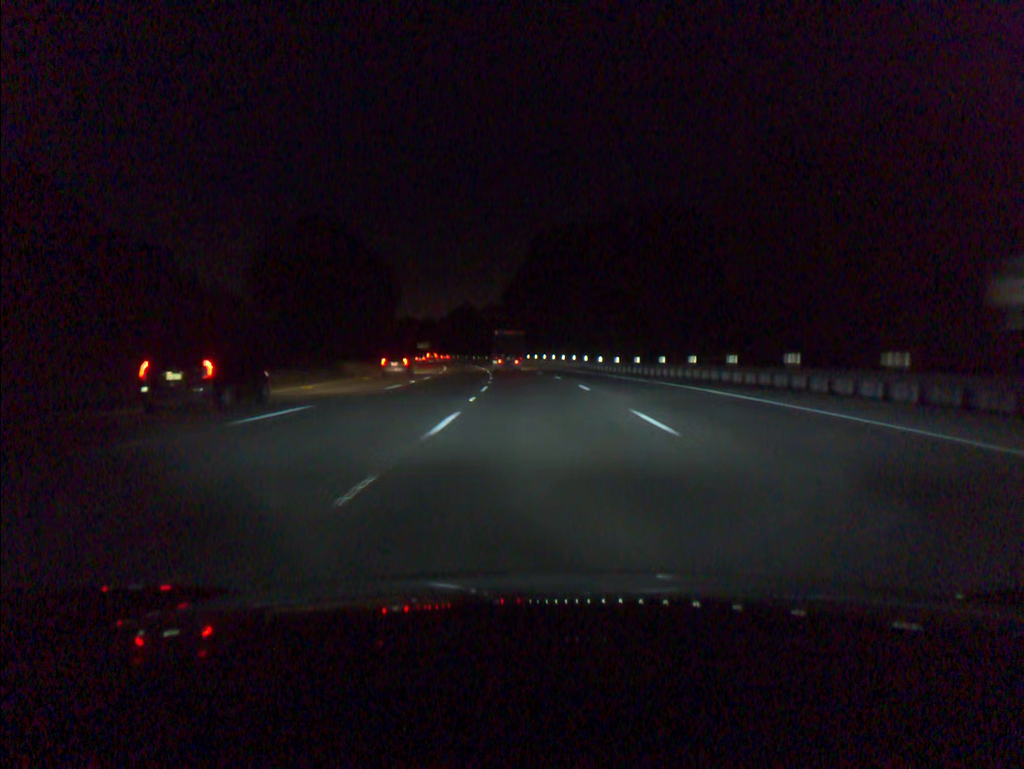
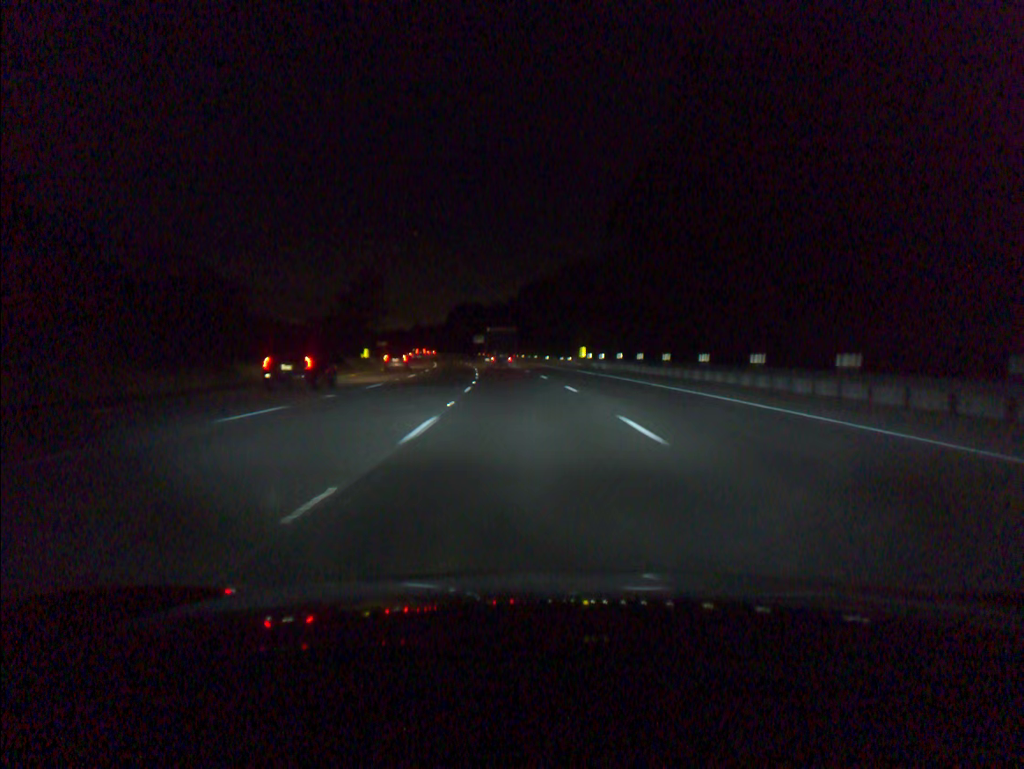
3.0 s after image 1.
(-4.3, +88.8) m; -7°
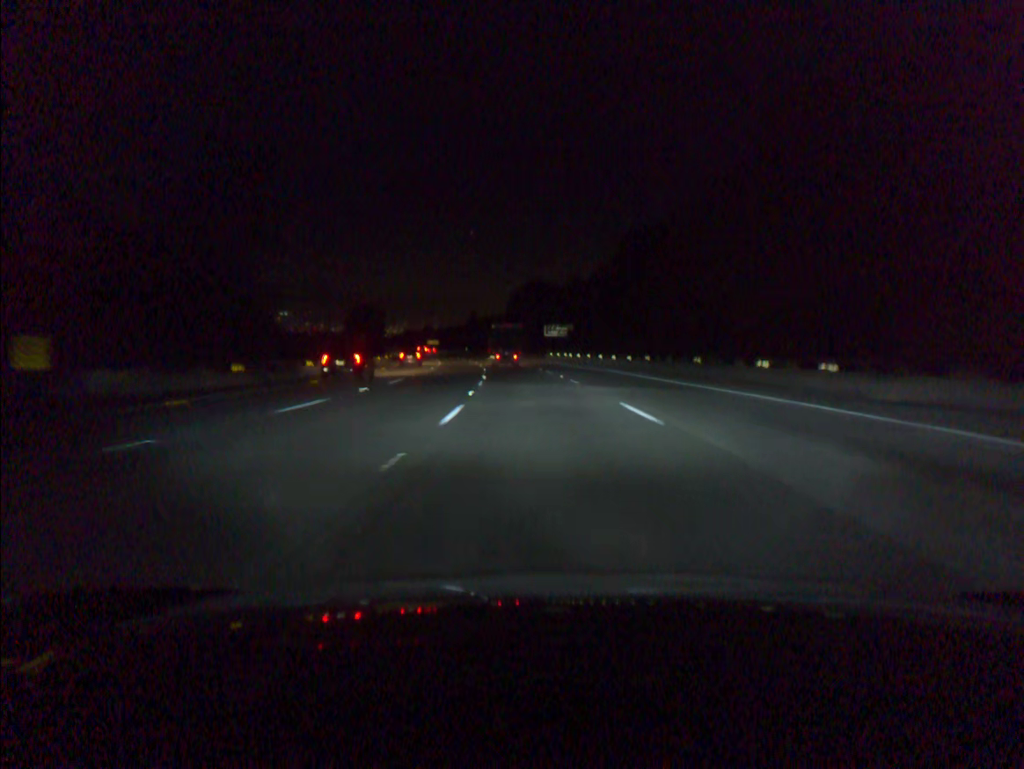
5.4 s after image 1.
(-3.8, +70.7) m; -6°
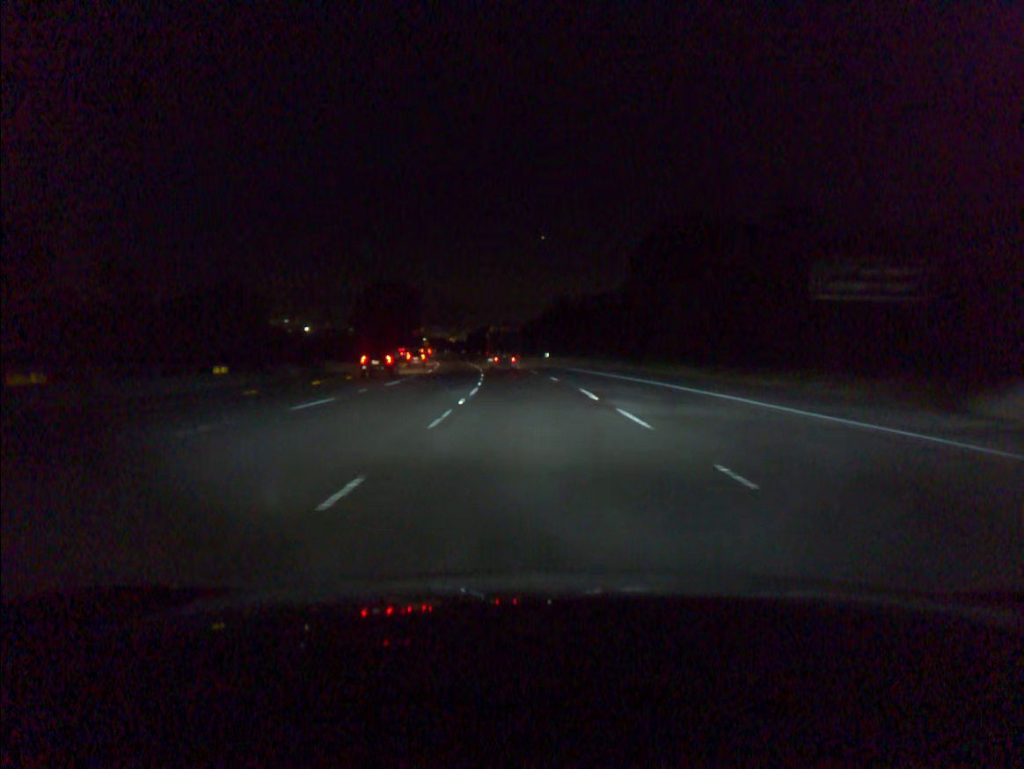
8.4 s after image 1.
(-5.2, +87.8) m; -7°
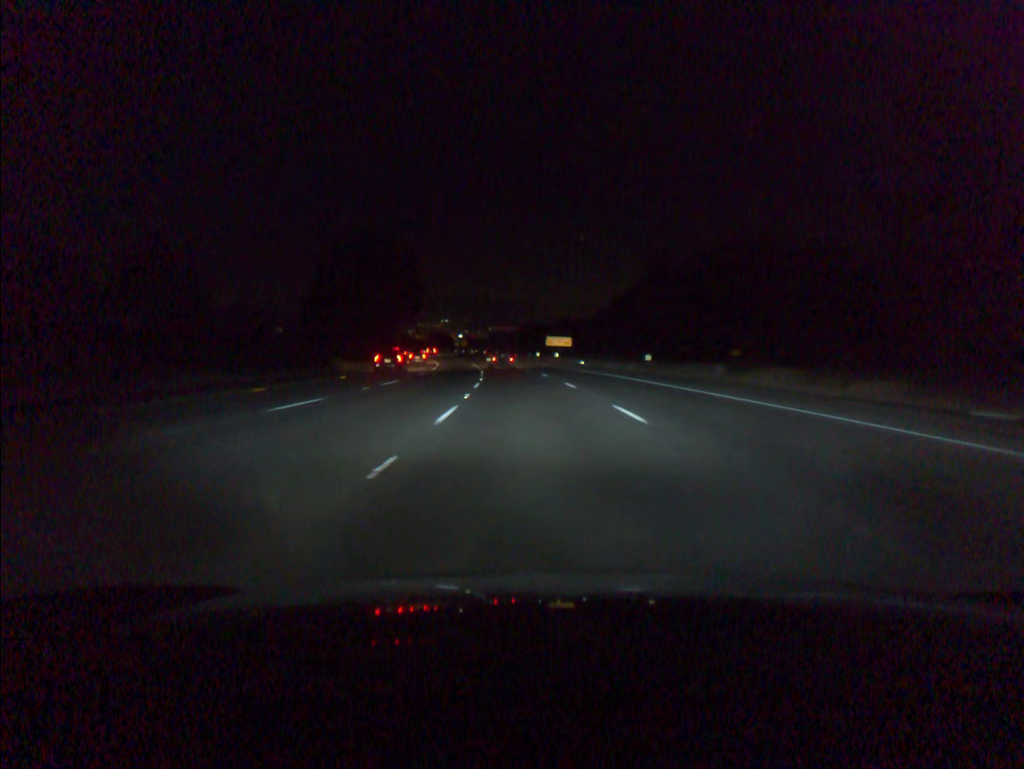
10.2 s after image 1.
(-2.0, +52.8) m; -4°
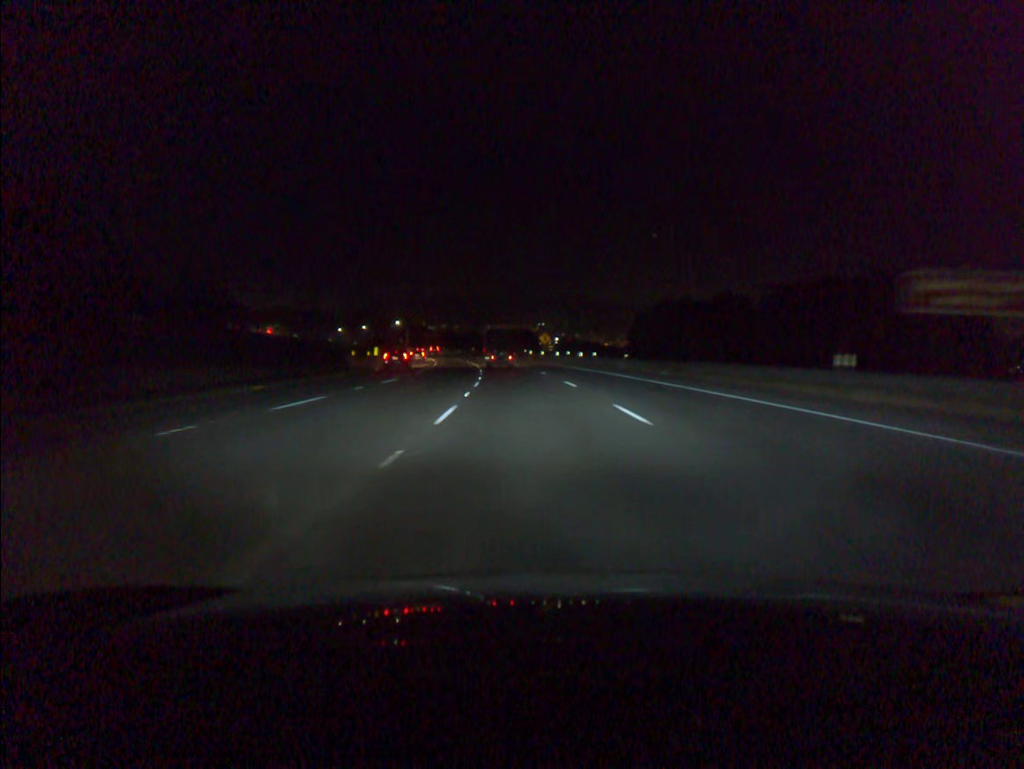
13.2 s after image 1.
(-5.4, +88.0) m; -7°
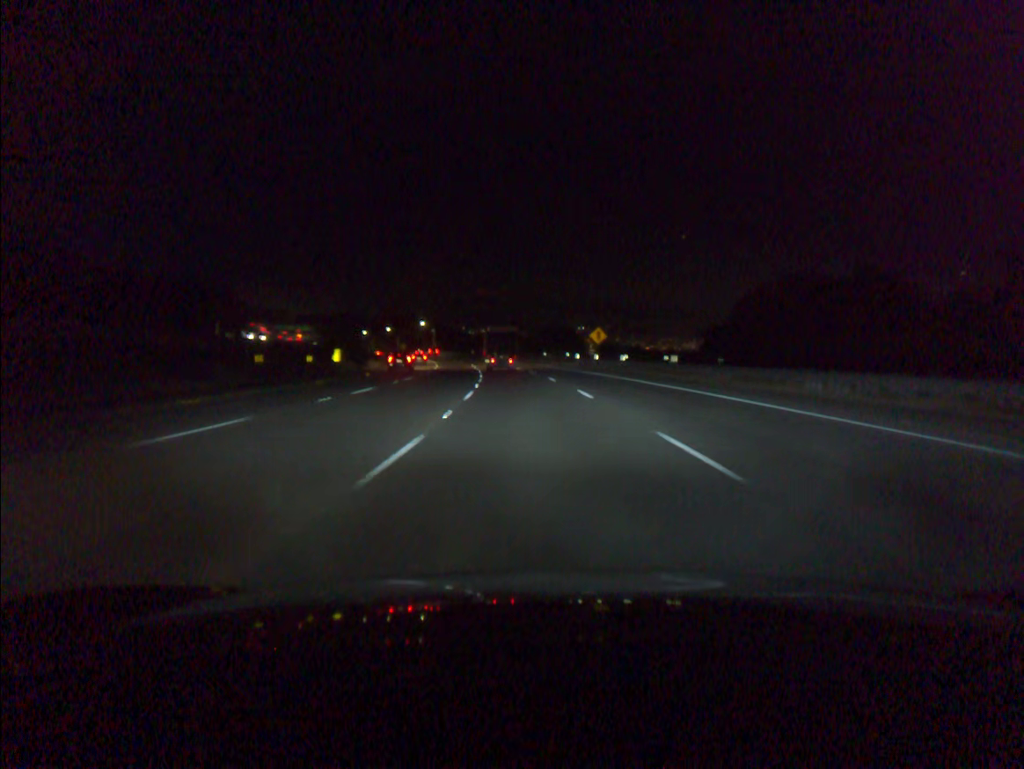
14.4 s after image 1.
(-0.9, +35.3) m; -3°
